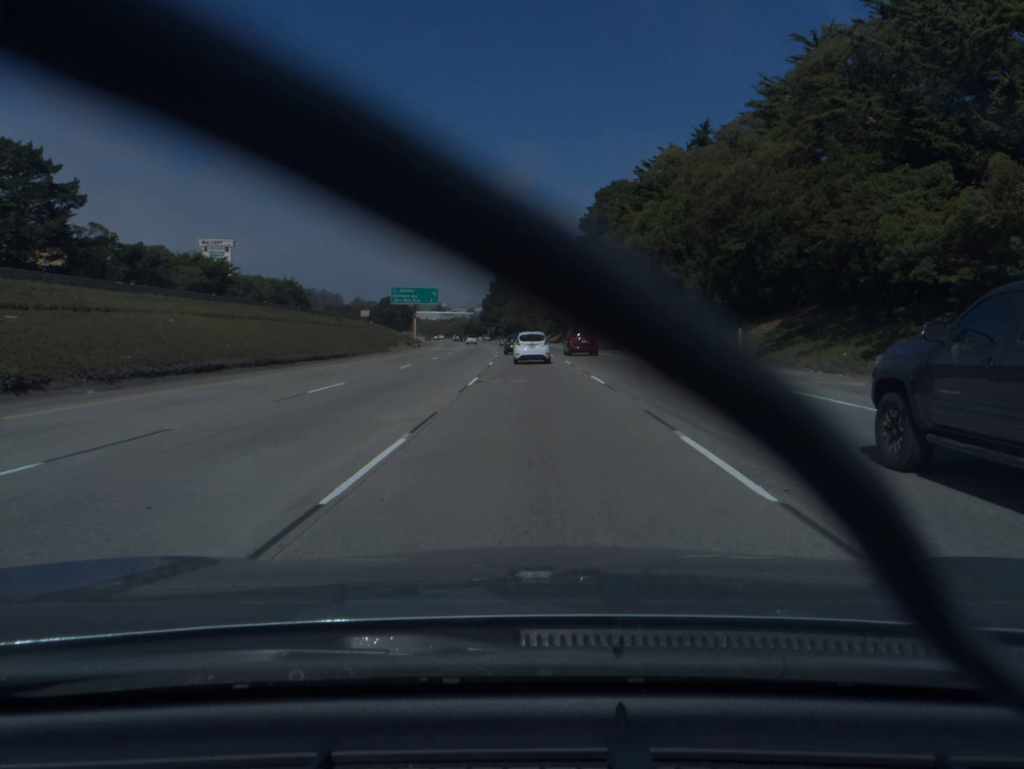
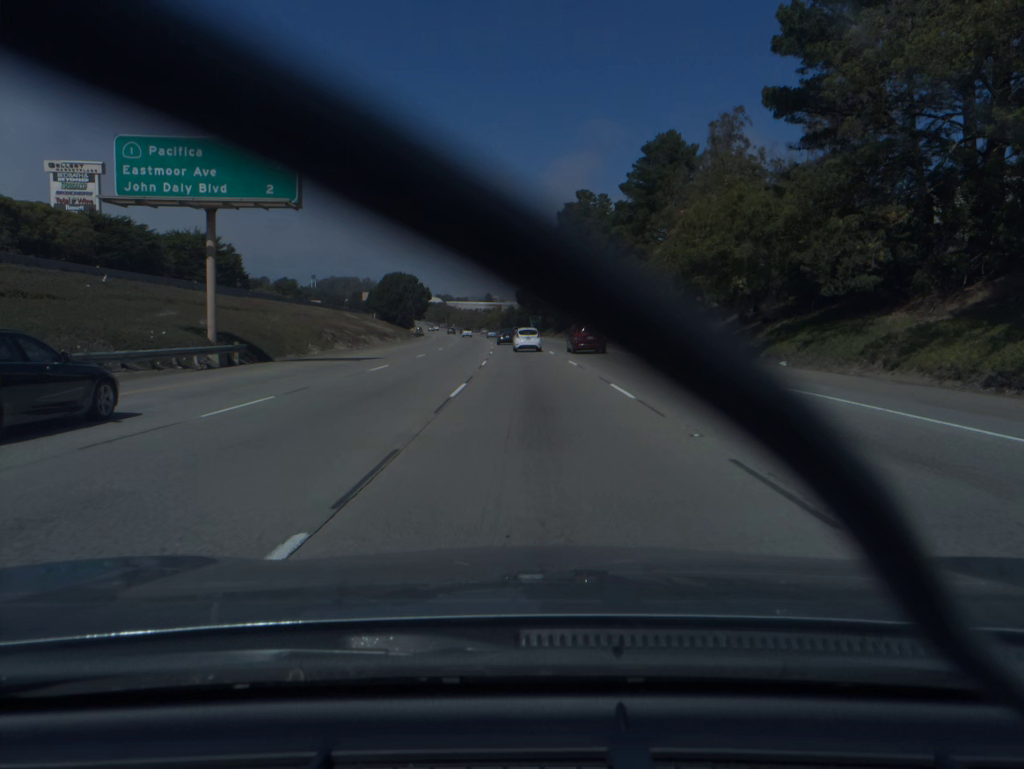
(-2.8, +92.8) m; -4°
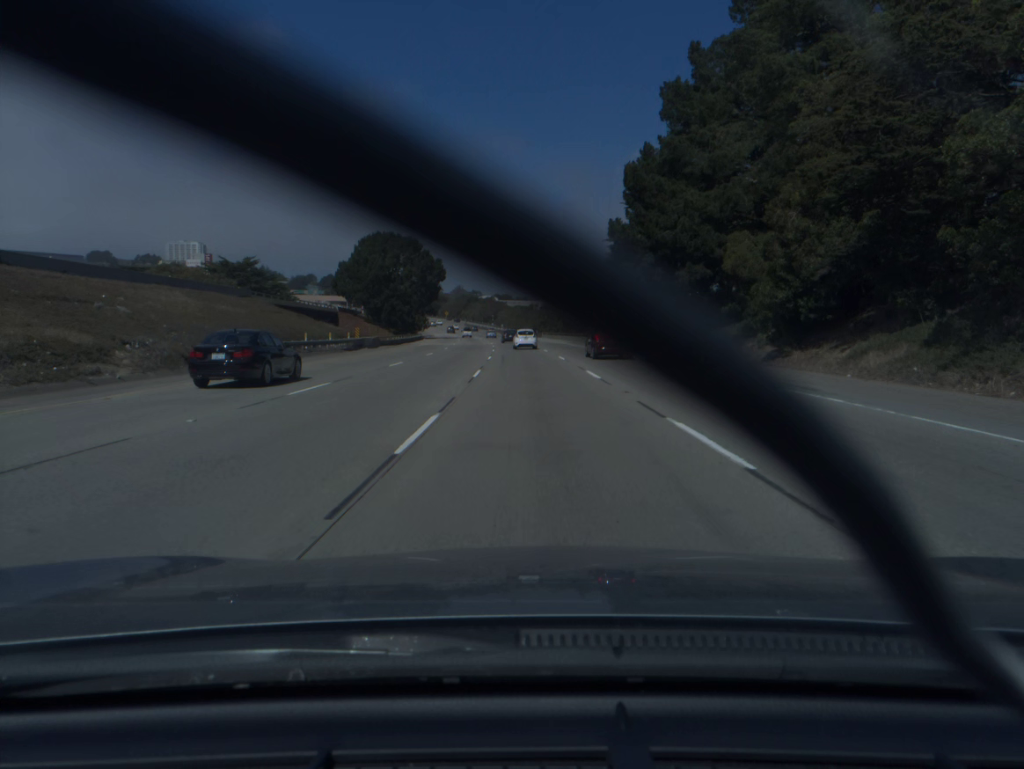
(-3.7, +94.9) m; -4°
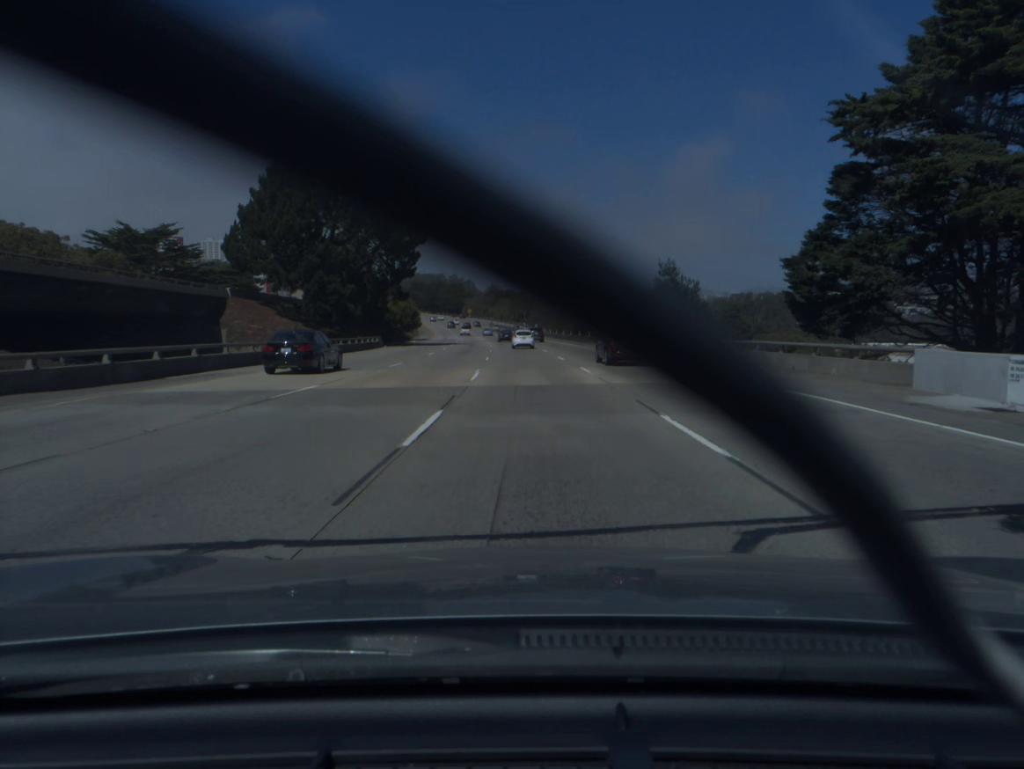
(-1.4, +58.0) m; -3°
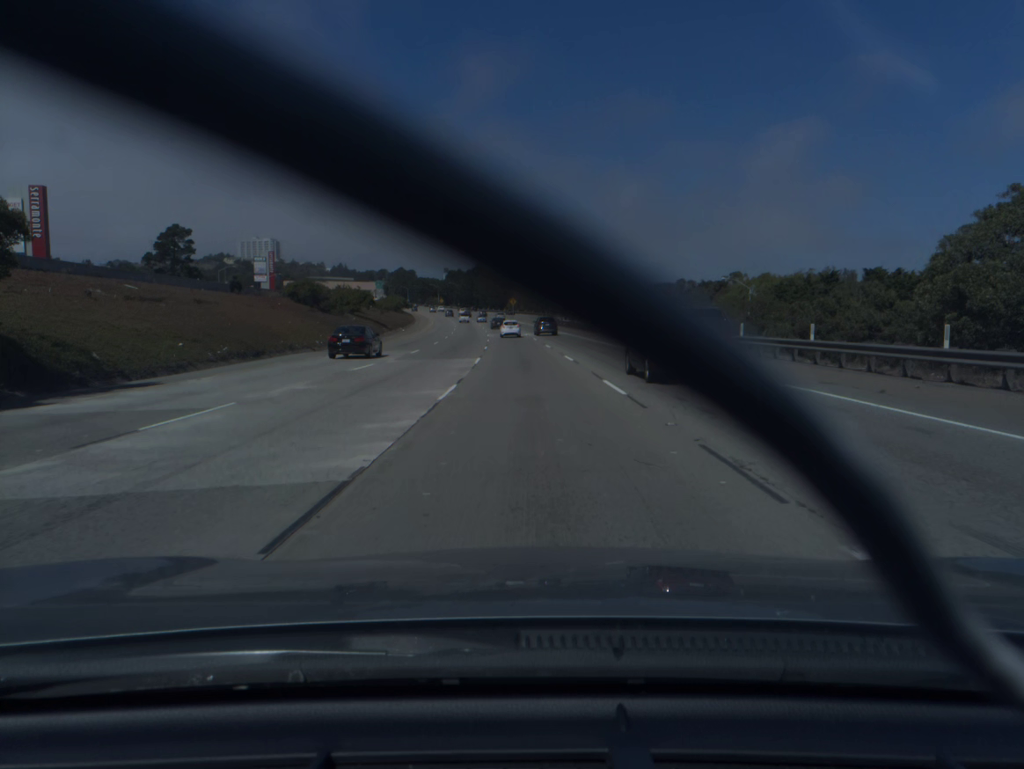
(-3.8, +97.8) m; -4°
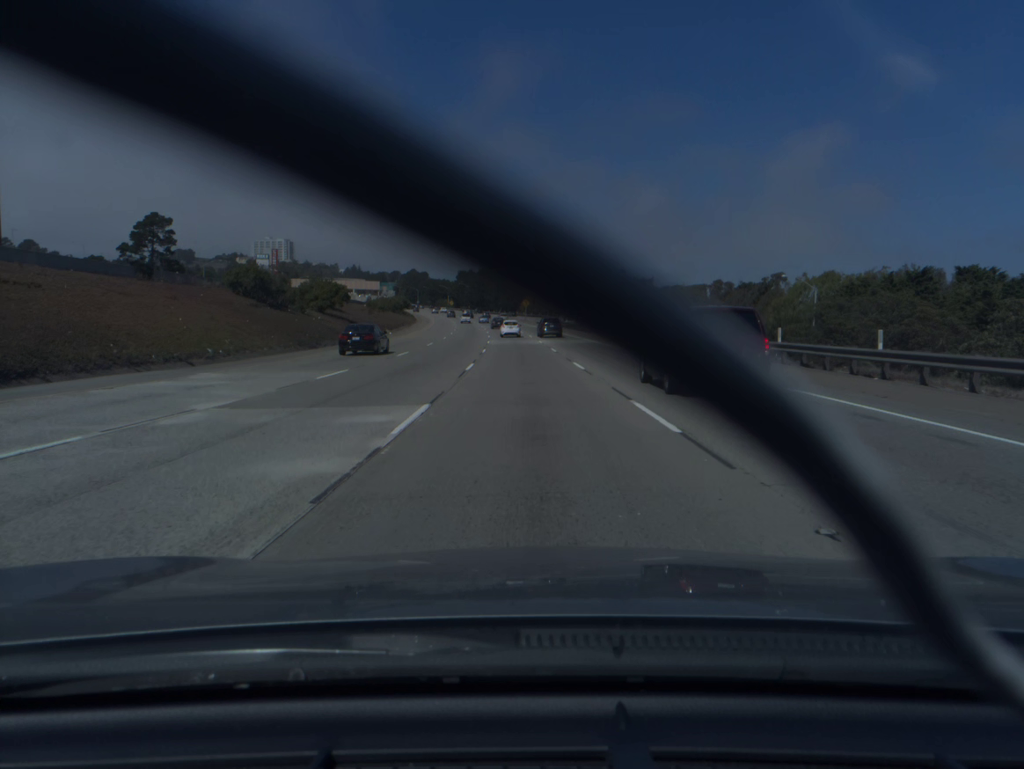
(-0.2, +19.7) m; -1°
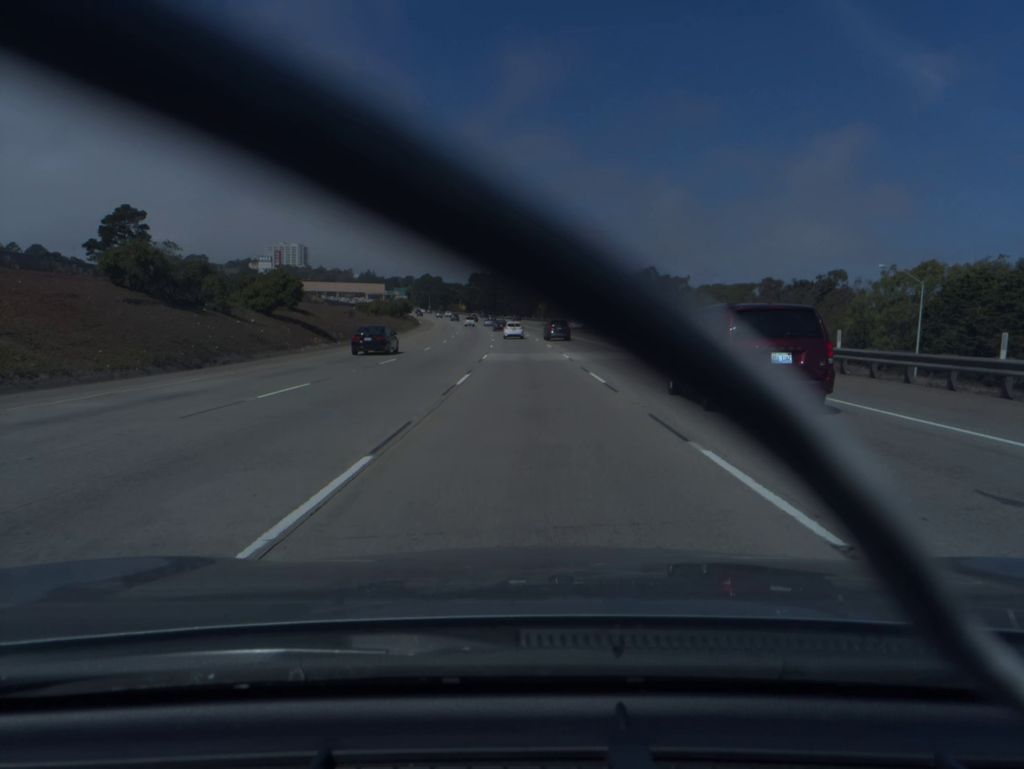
(-0.2, +19.8) m; -1°
